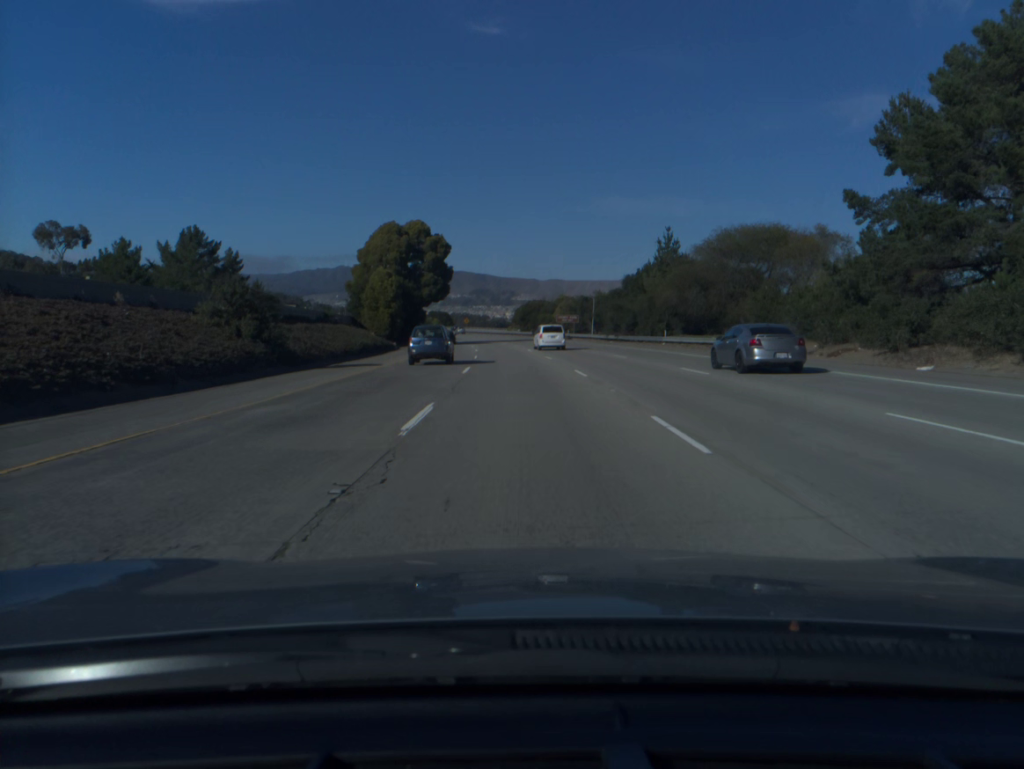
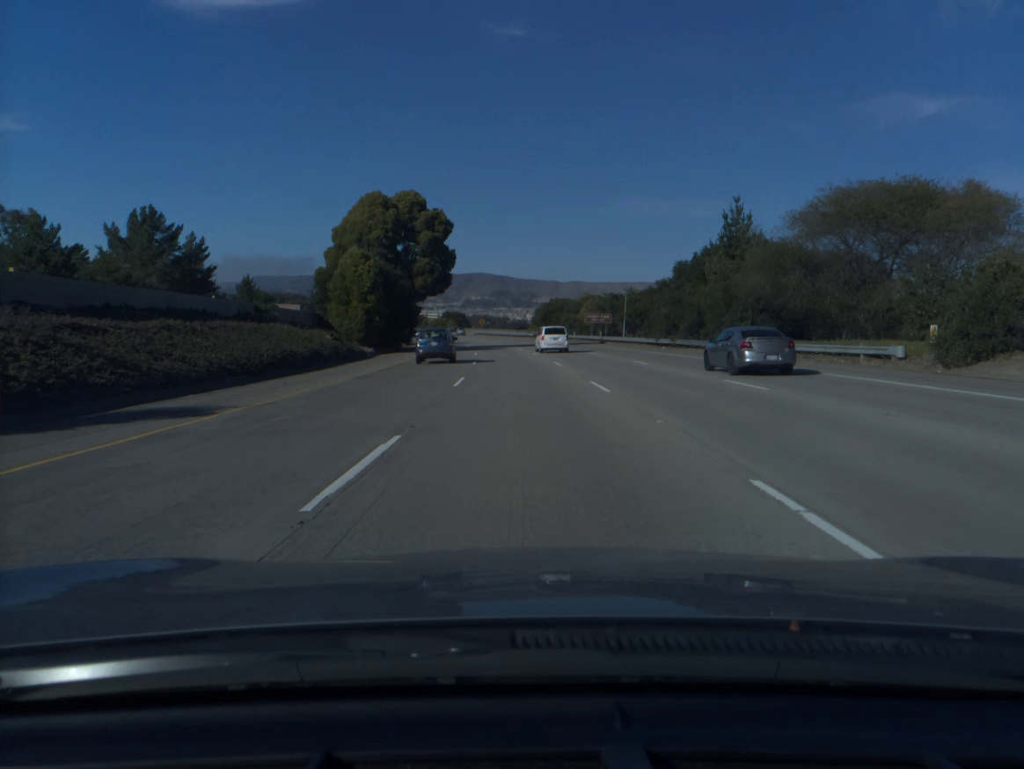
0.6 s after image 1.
(-0.2, +19.8) m; -1°
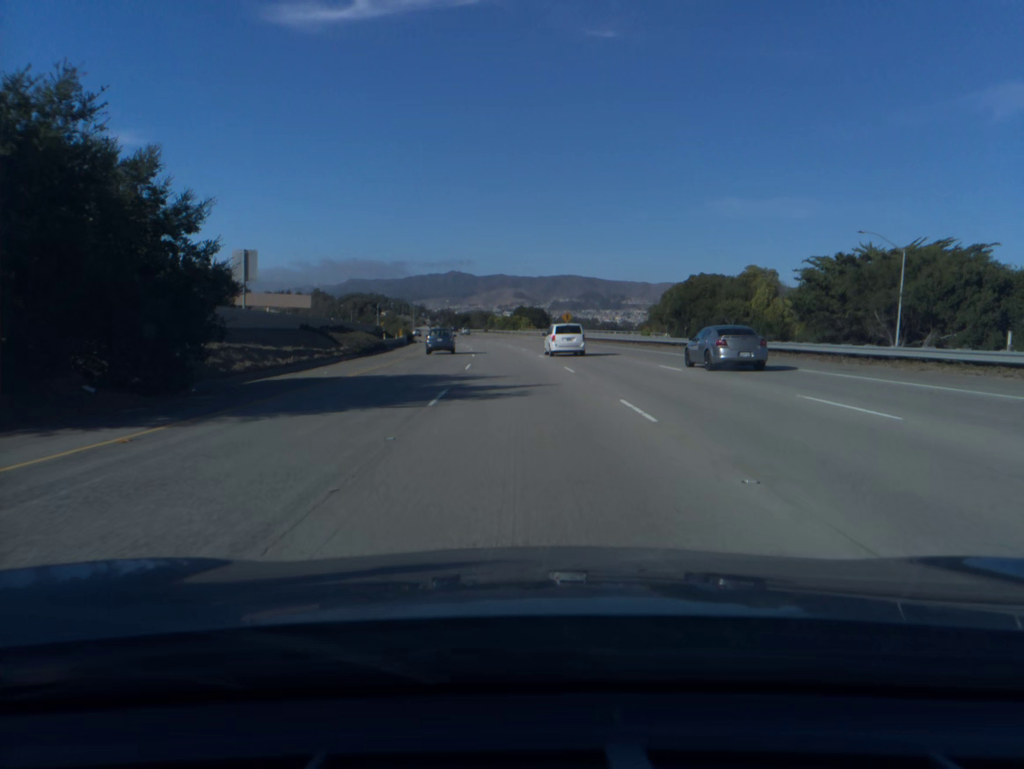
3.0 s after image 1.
(-4.1, +79.0) m; -6°
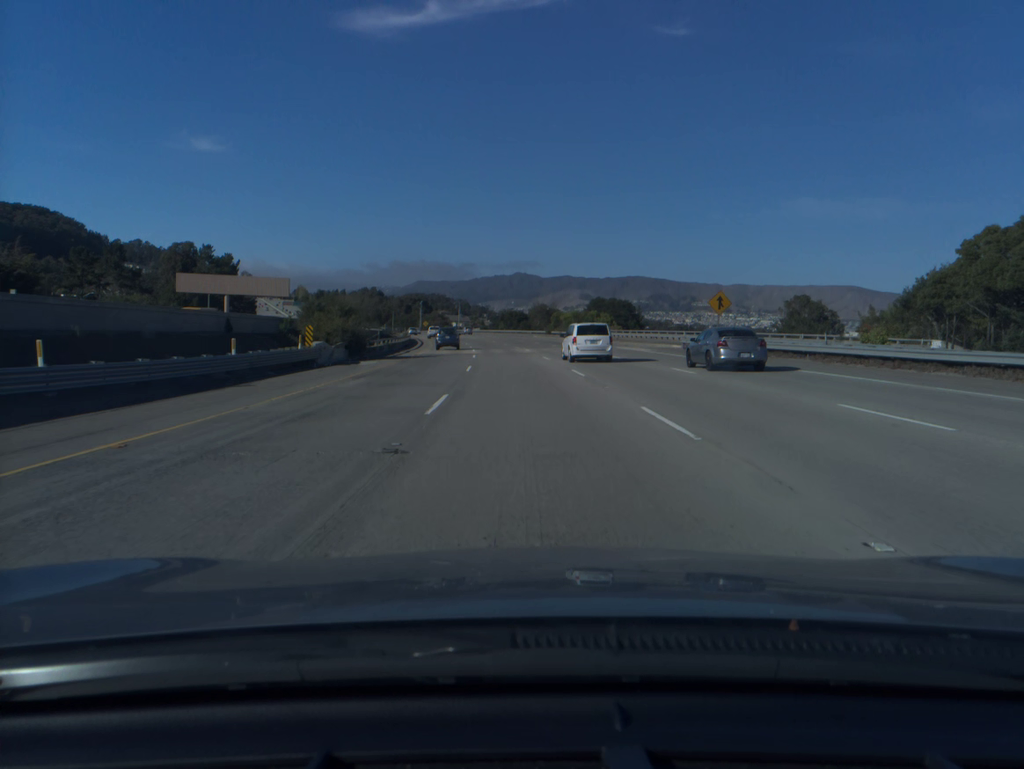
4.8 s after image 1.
(-2.8, +59.5) m; -5°
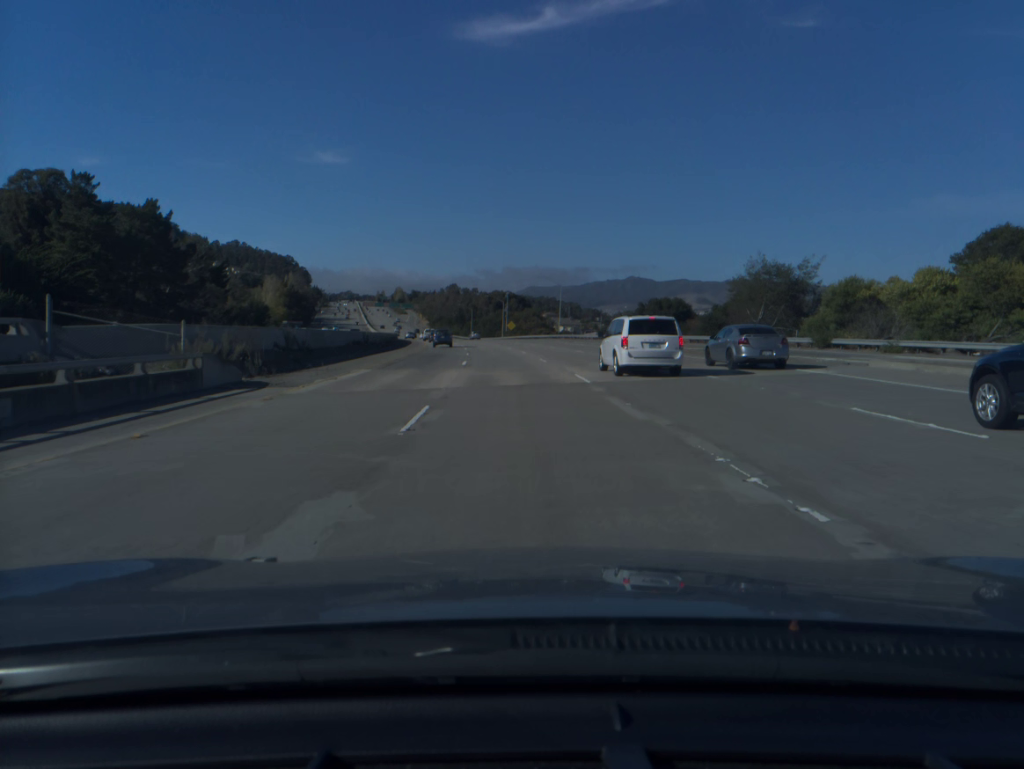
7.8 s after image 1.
(-6.8, +99.5) m; -8°
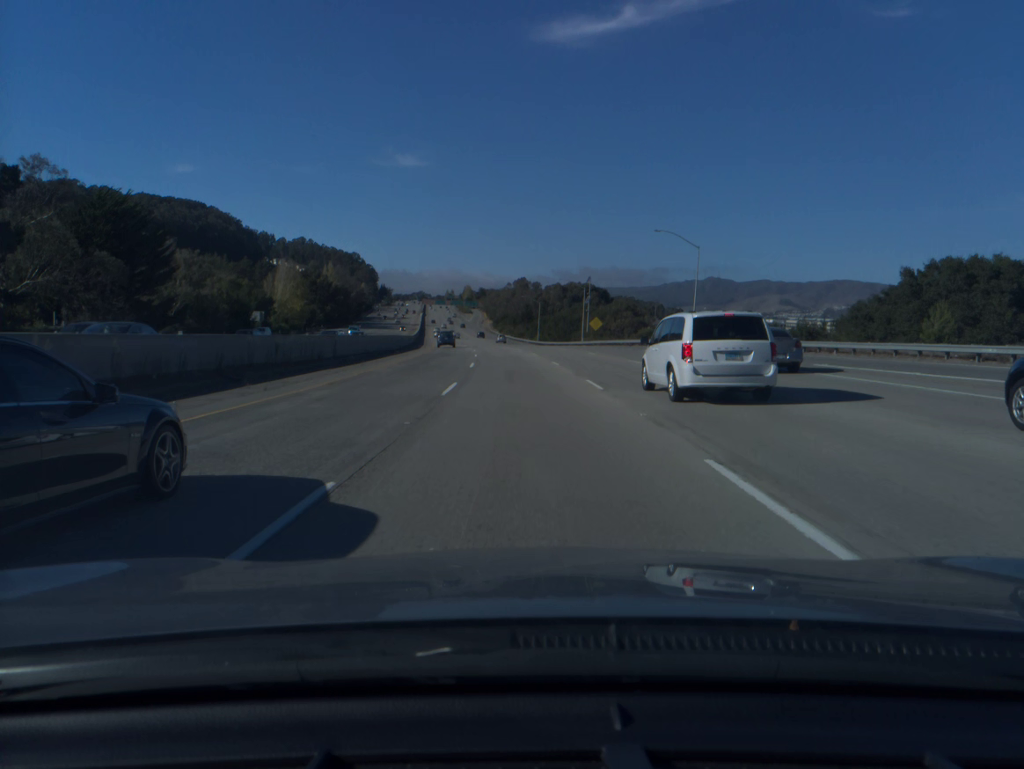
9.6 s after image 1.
(-2.8, +59.7) m; -5°
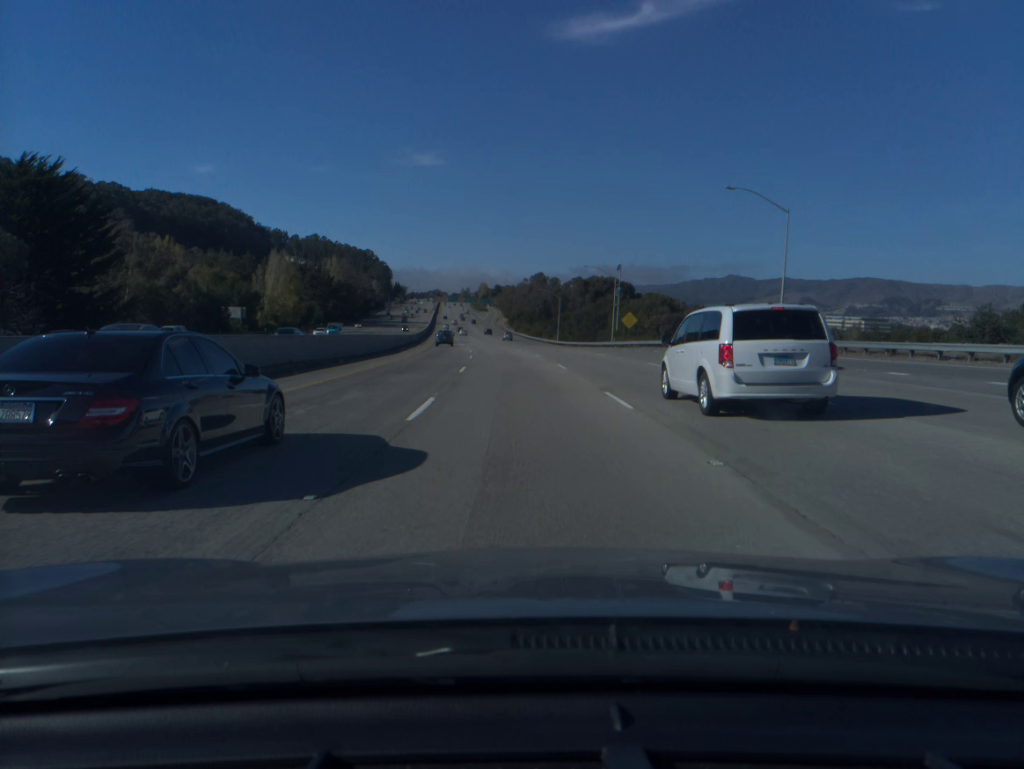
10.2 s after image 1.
(-0.3, +19.9) m; -1°
